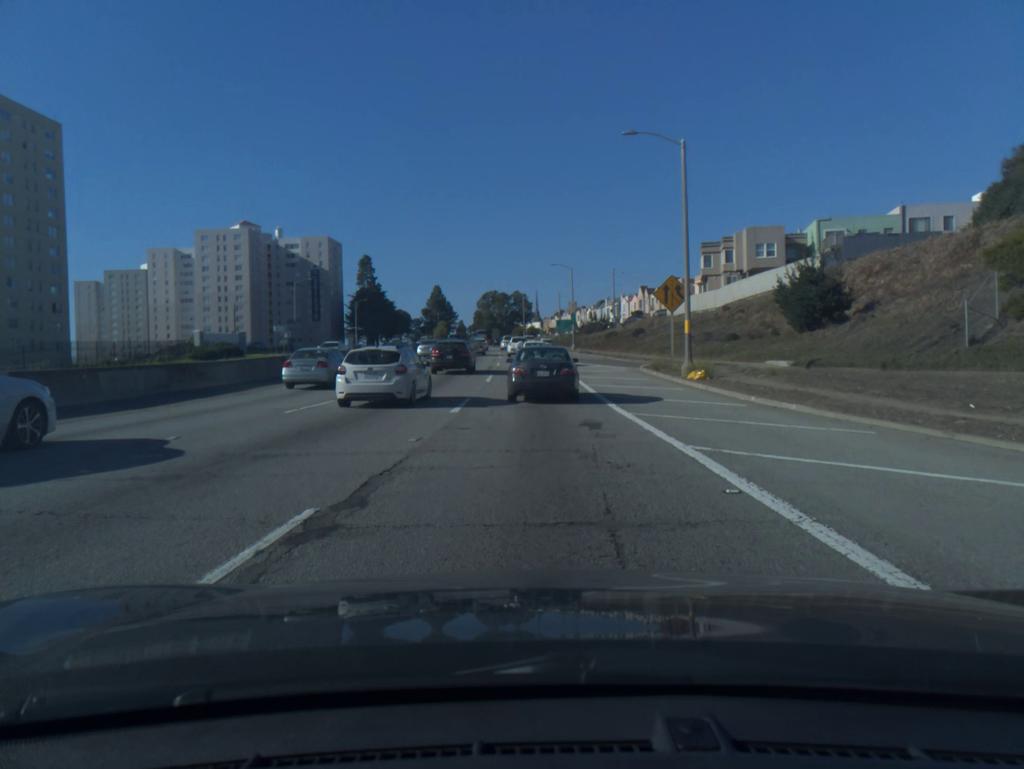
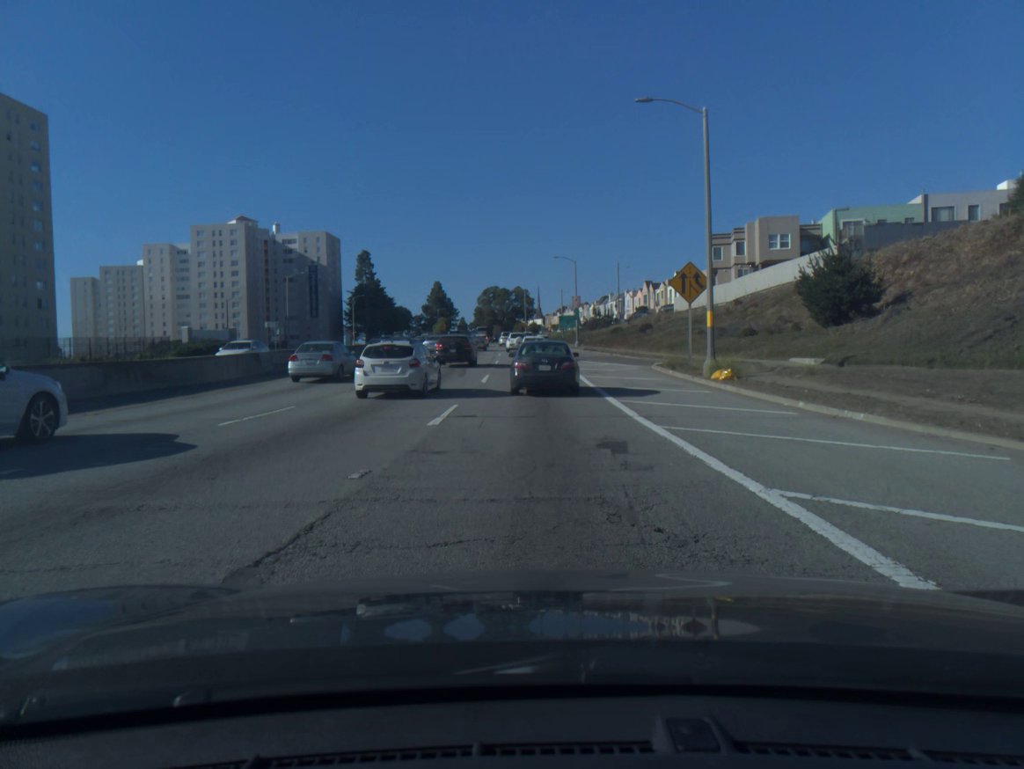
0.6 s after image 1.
(0.0, +3.6) m; 0°
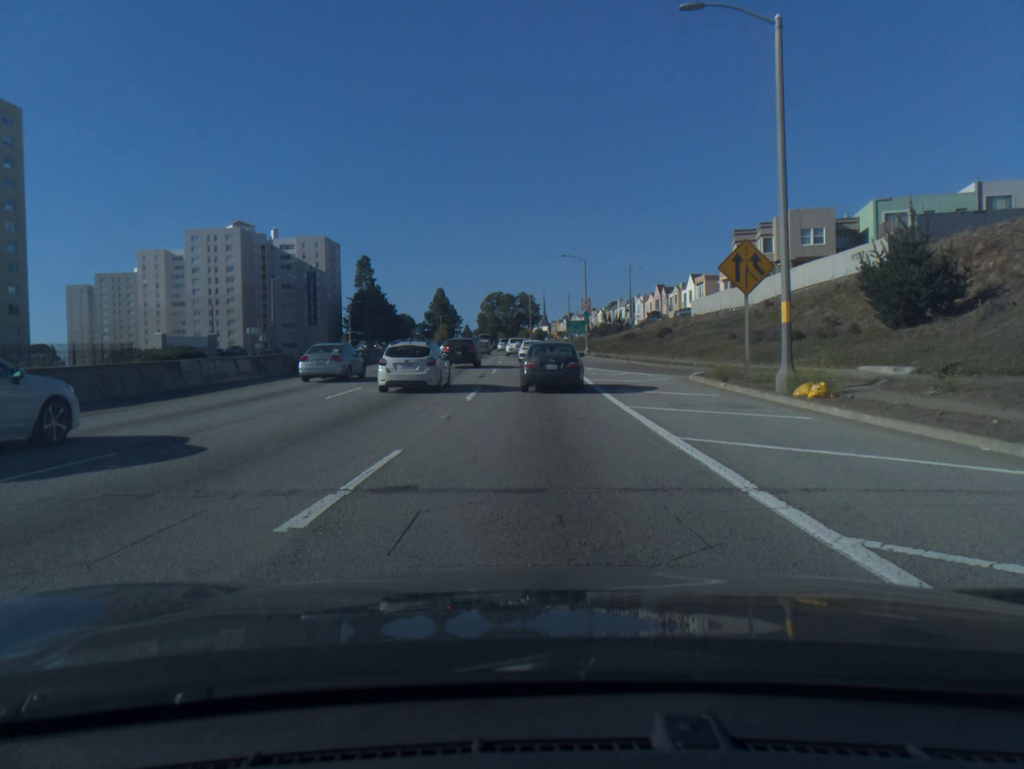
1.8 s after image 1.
(0.0, +7.6) m; 0°
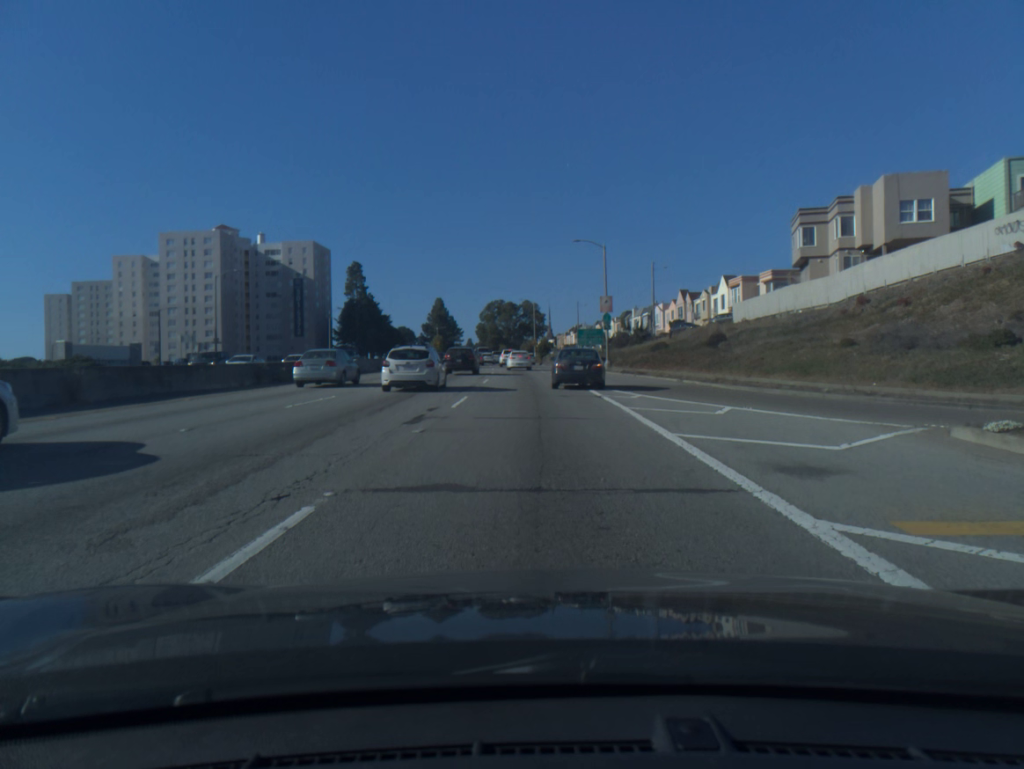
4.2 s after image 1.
(-0.1, +17.7) m; 0°
